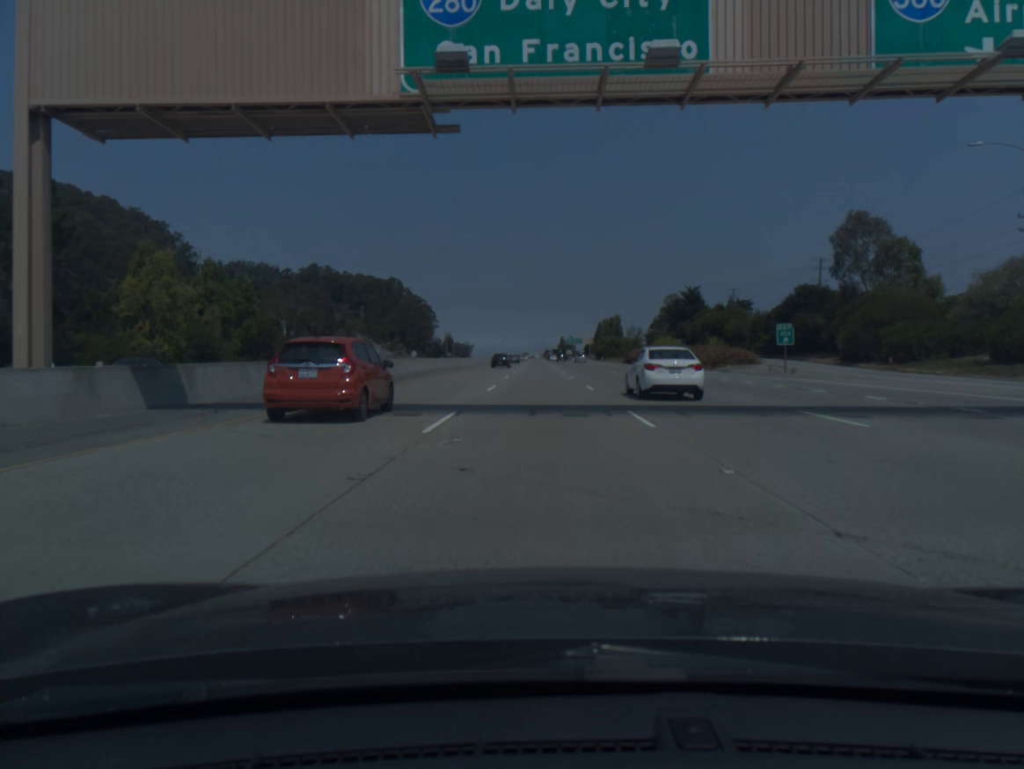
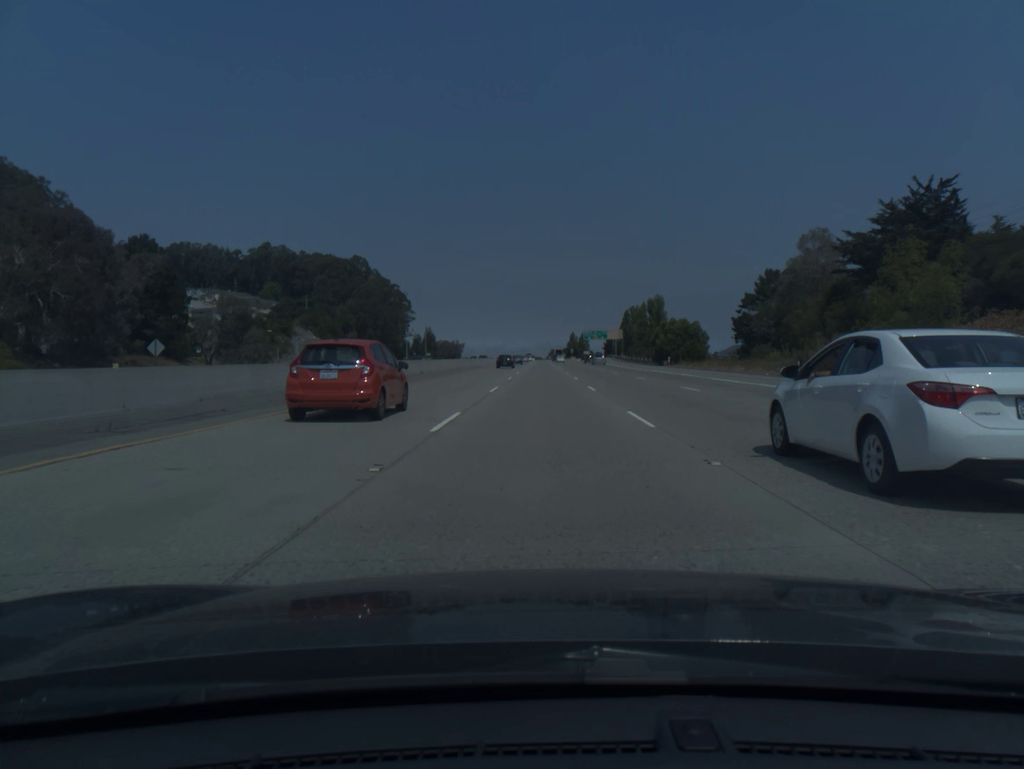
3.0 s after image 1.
(-0.4, +101.7) m; 0°
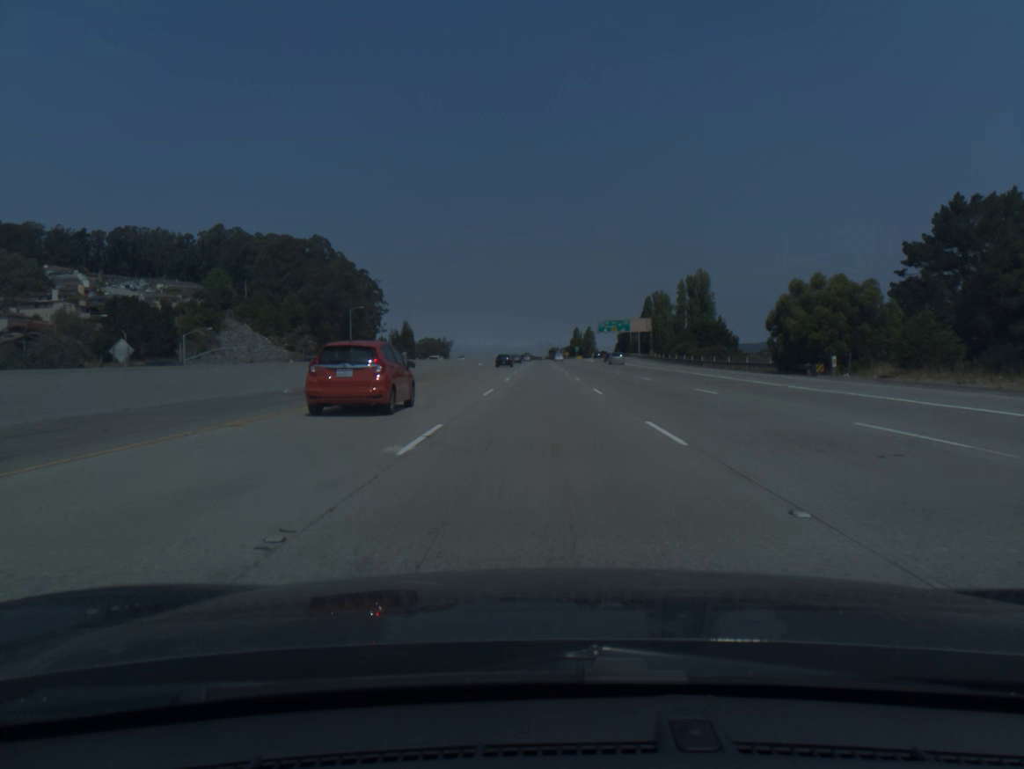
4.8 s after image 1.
(+0.1, +61.3) m; 0°
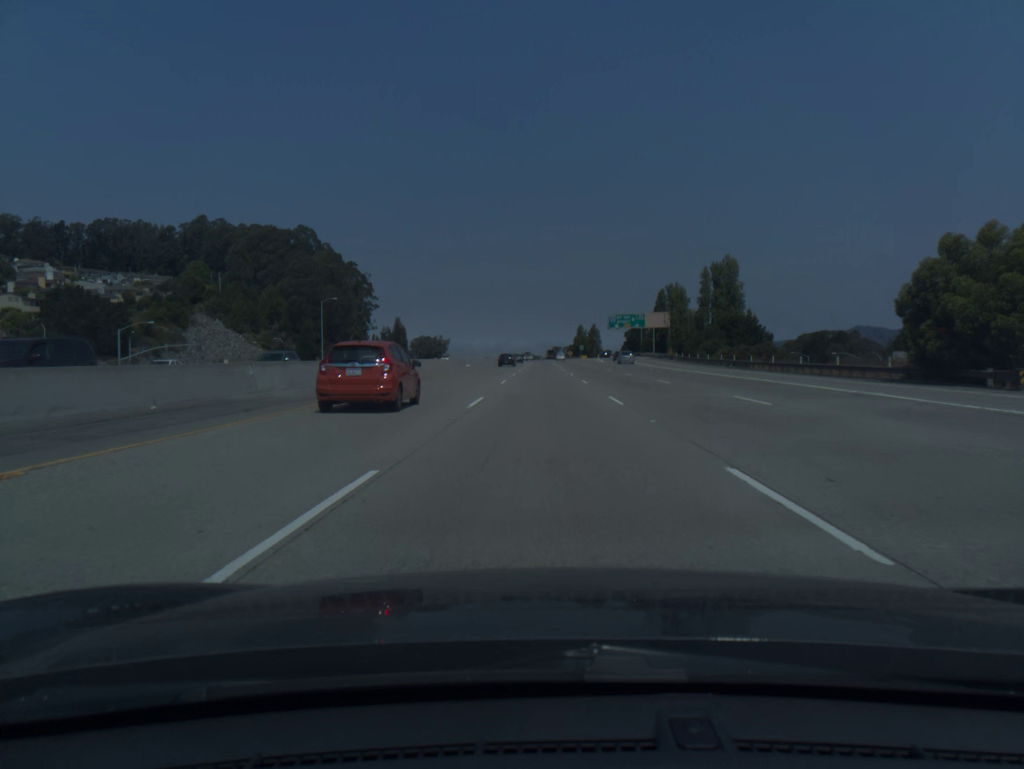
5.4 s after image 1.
(0.0, +20.5) m; 0°
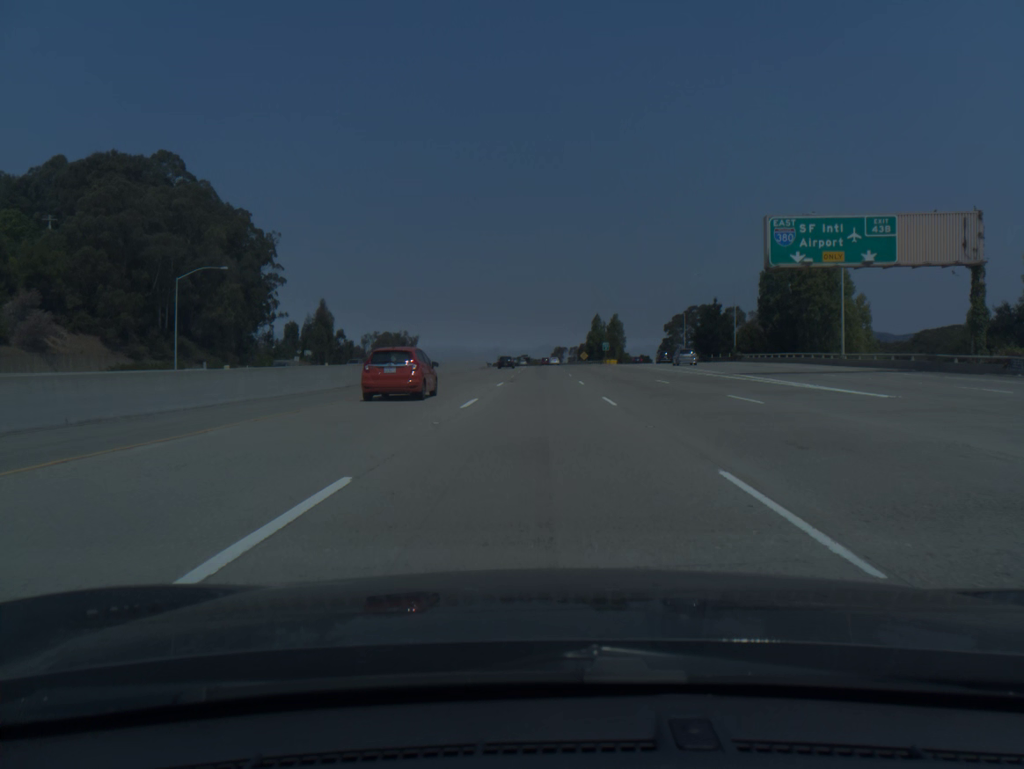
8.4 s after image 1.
(+0.3, +102.5) m; 0°
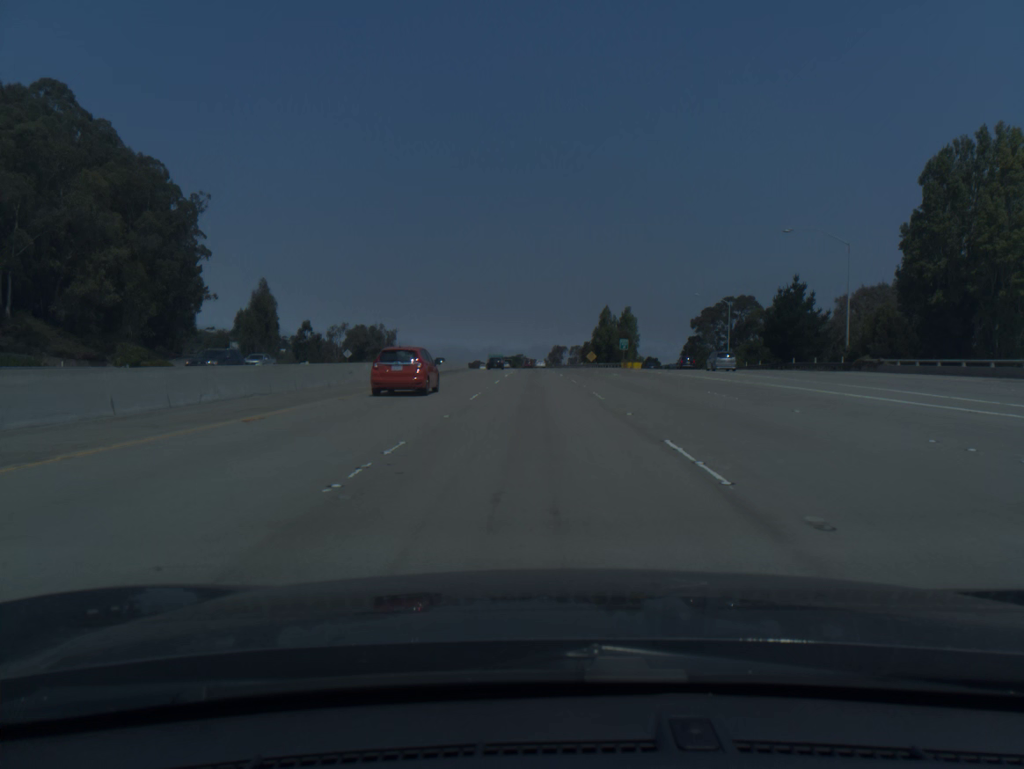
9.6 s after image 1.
(+0.1, +41.0) m; 0°
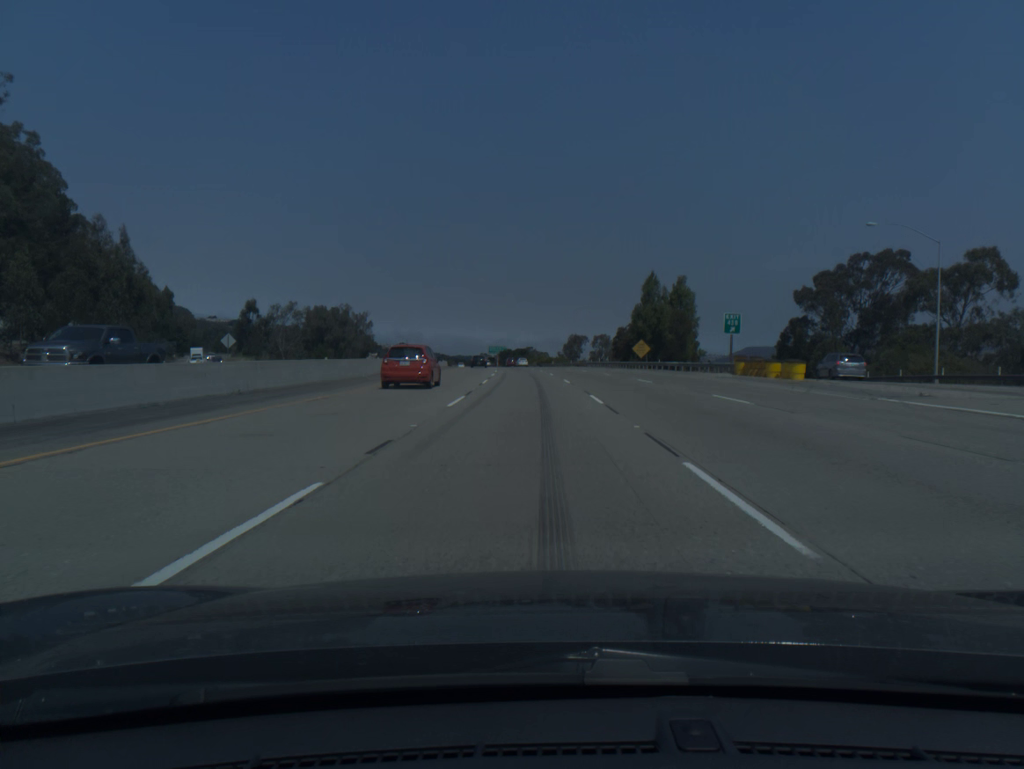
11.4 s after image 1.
(-0.2, +61.5) m; -1°
